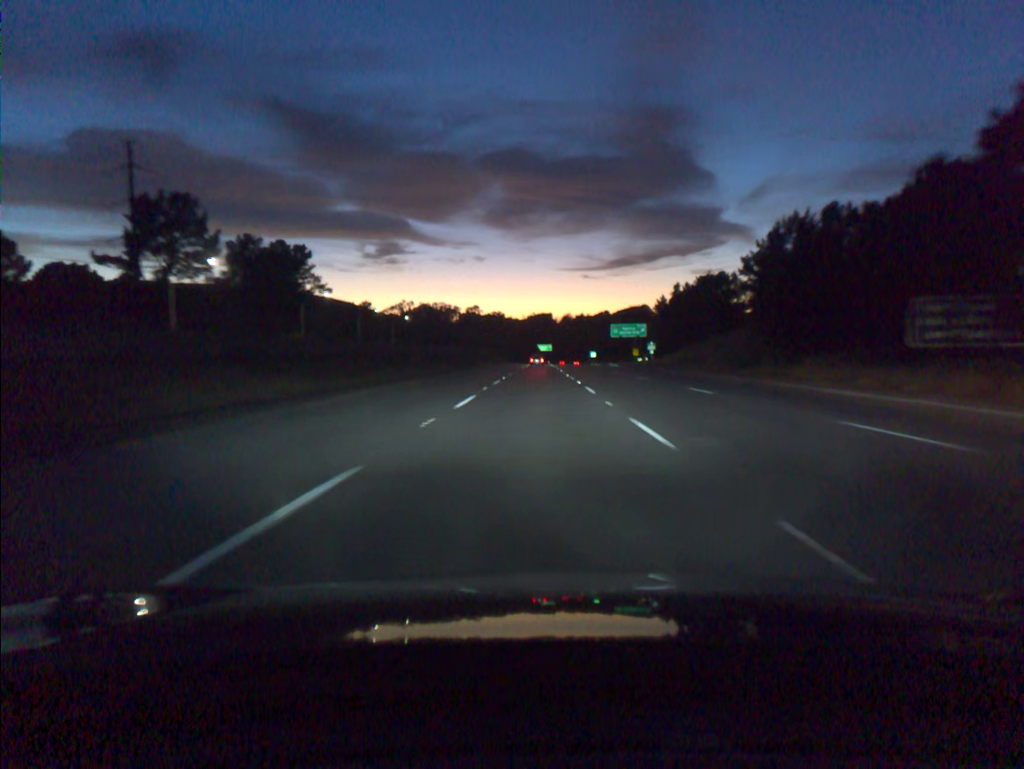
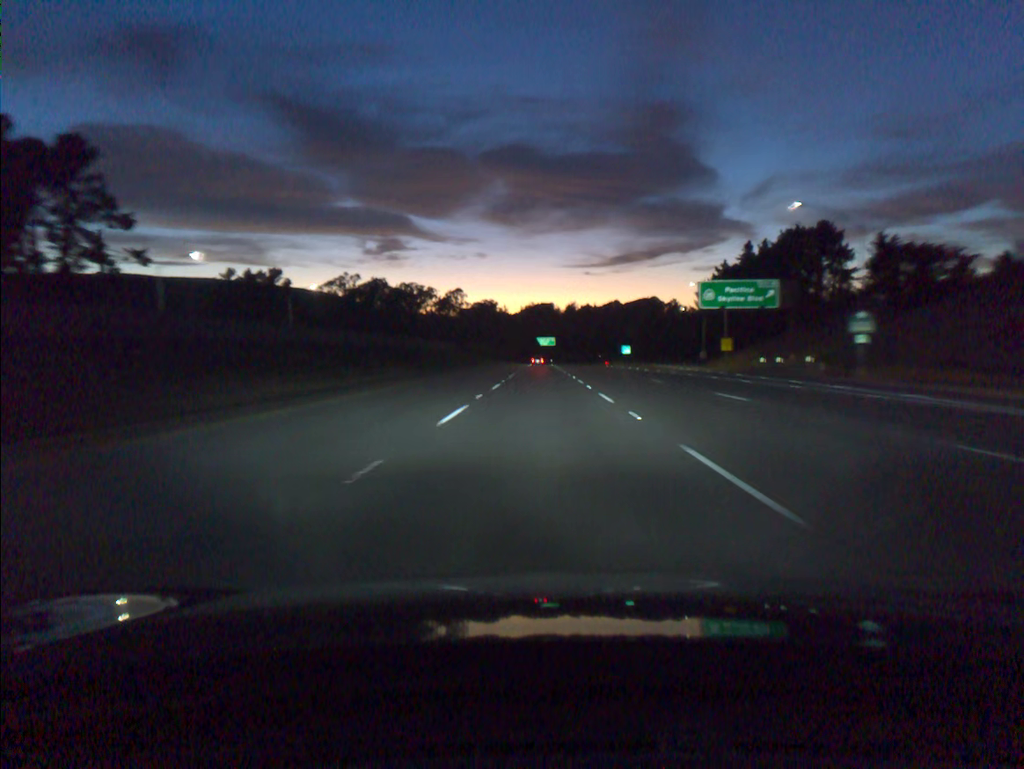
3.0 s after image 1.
(-0.3, +92.2) m; 0°
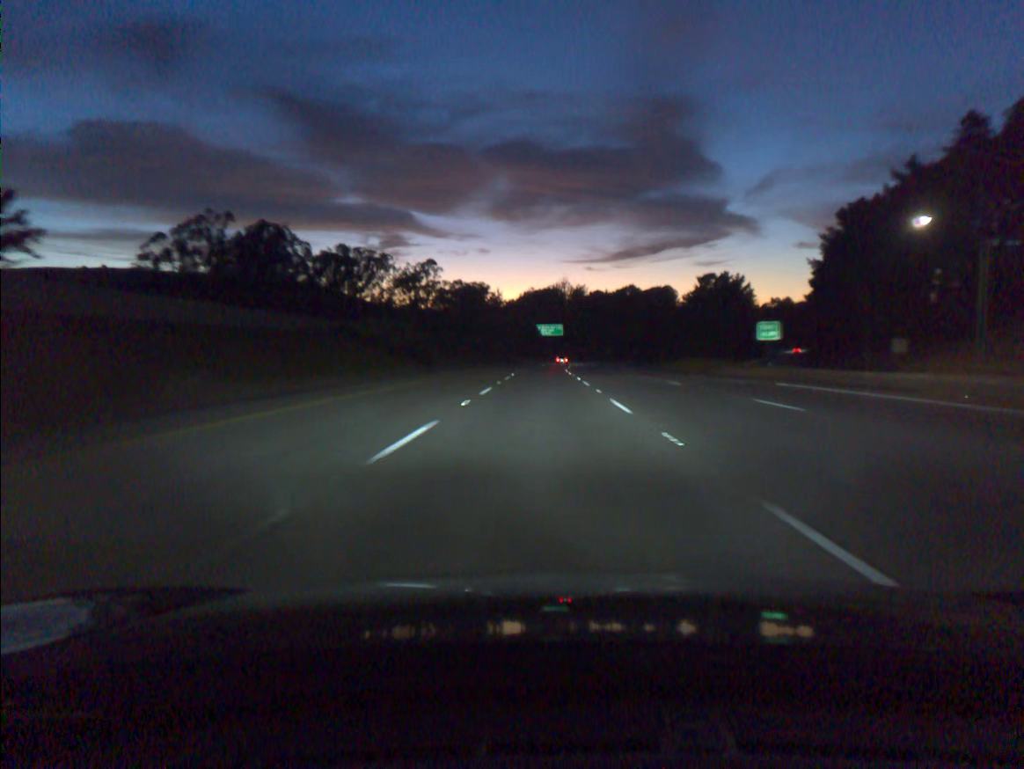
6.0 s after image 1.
(+0.1, +92.0) m; 0°
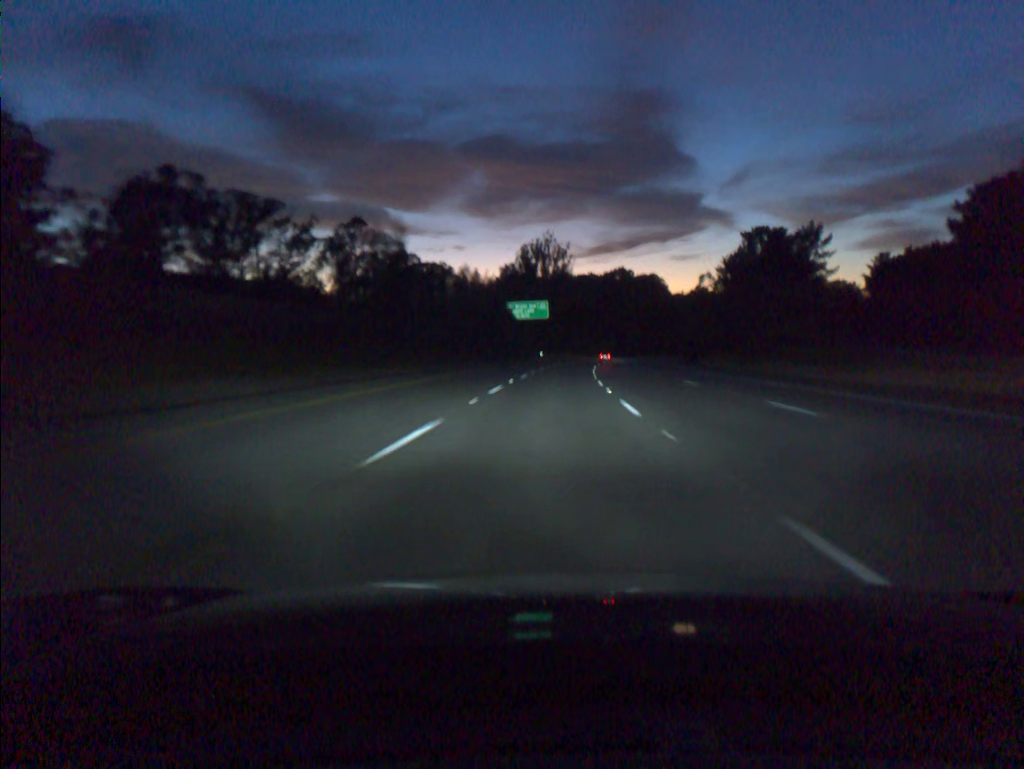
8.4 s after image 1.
(+0.6, +73.5) m; +2°
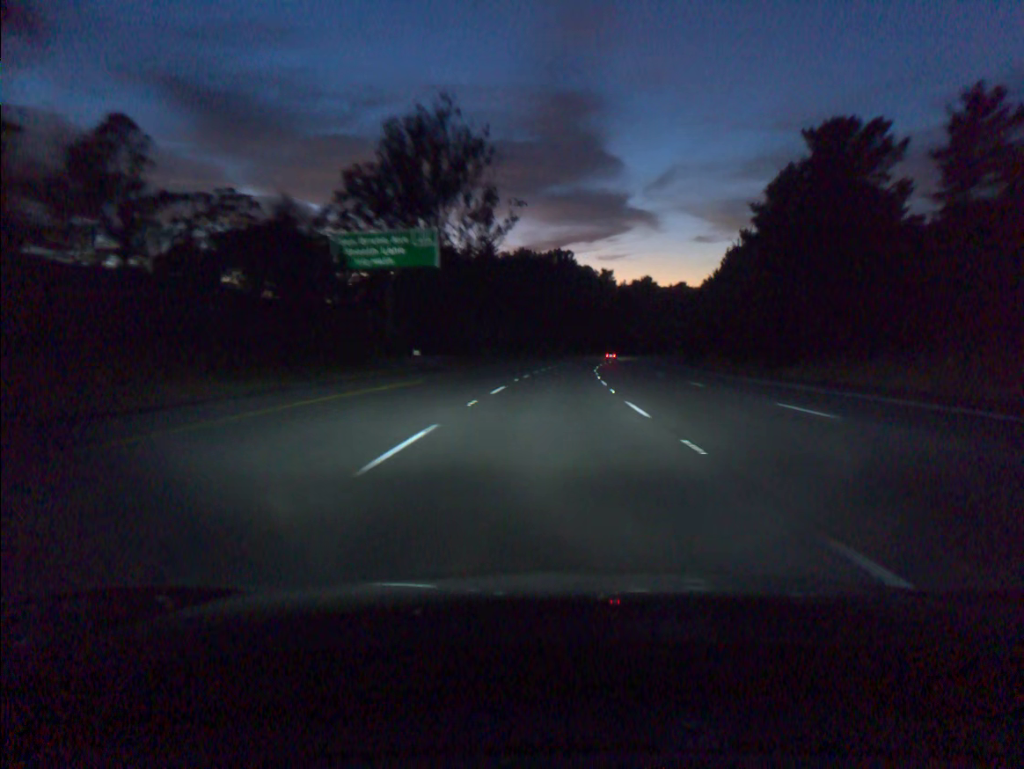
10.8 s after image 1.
(+3.3, +73.6) m; +5°
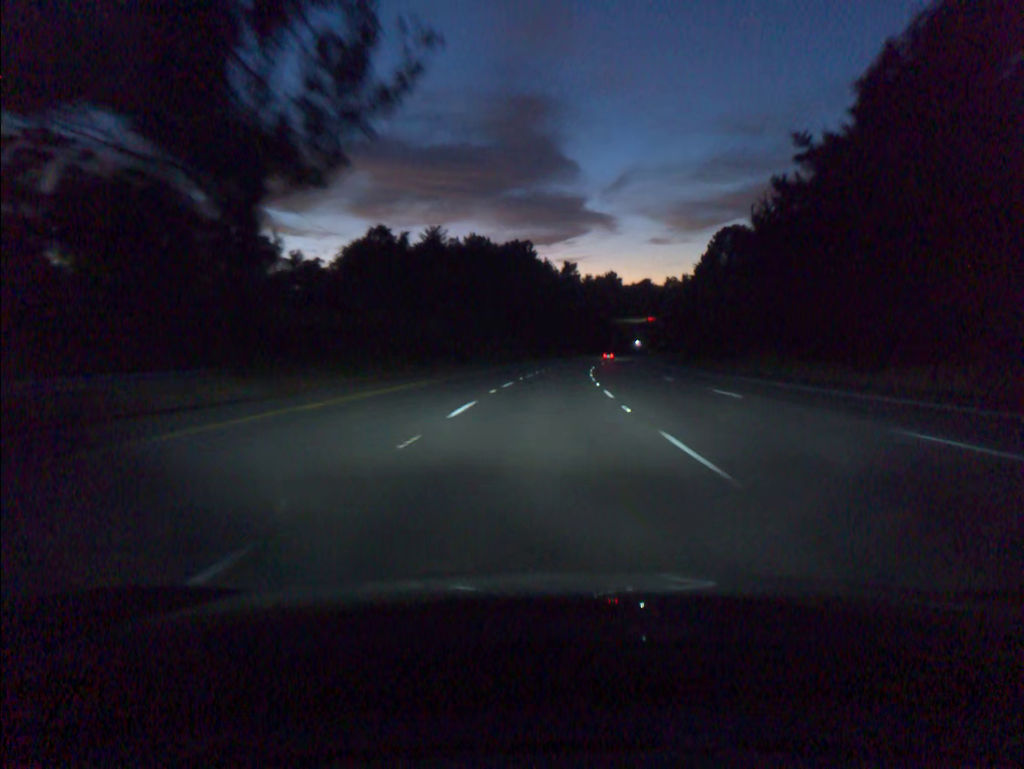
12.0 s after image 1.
(+0.9, +36.9) m; +3°
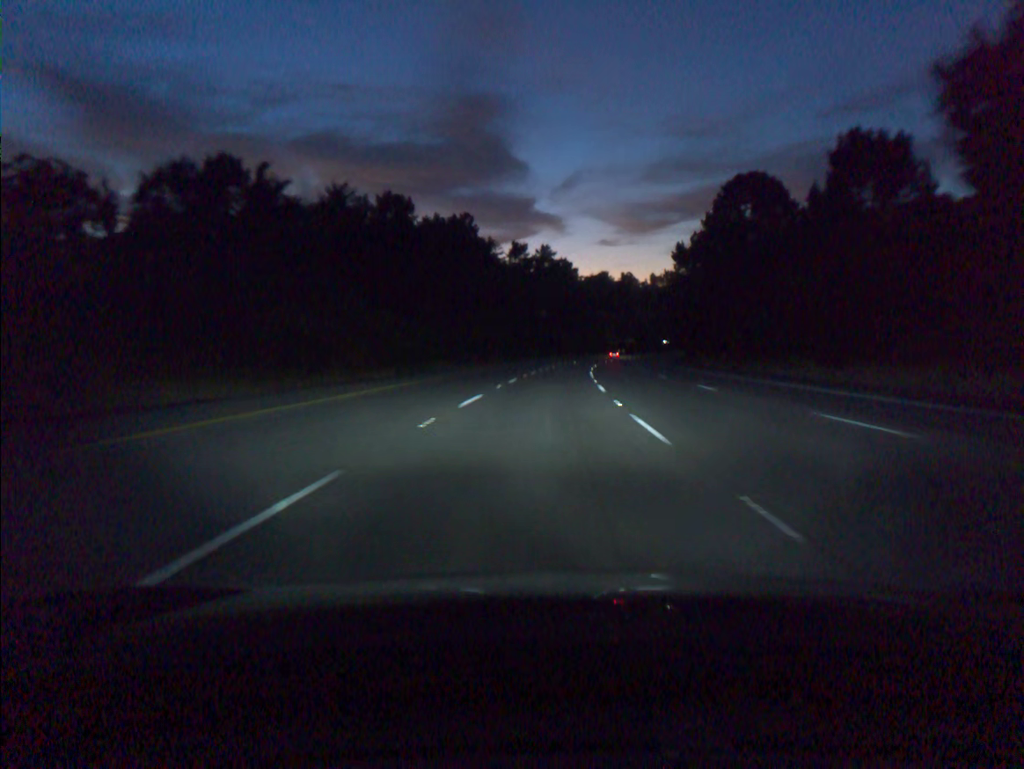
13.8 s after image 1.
(+1.8, +55.4) m; +4°
